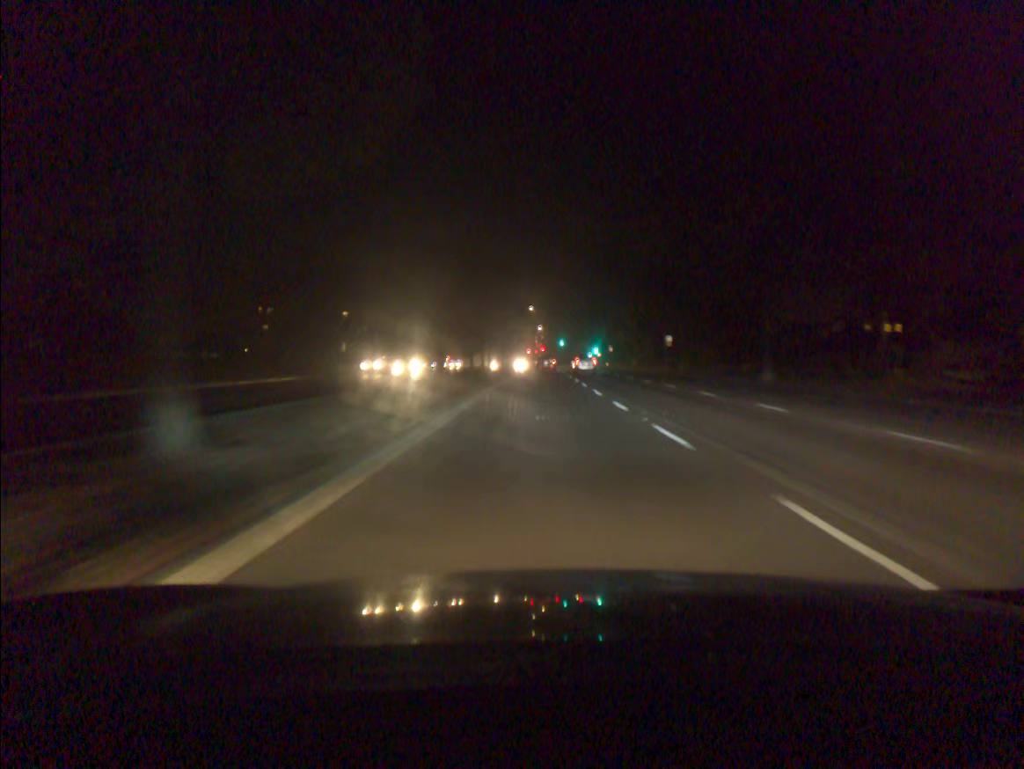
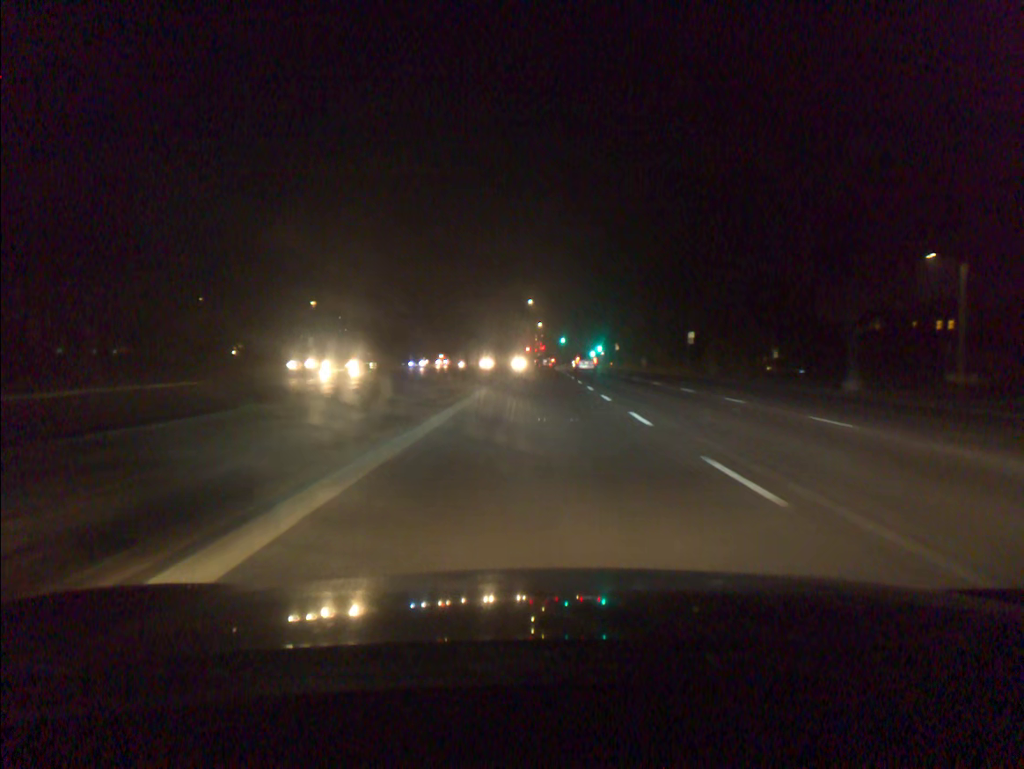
(0.0, +11.3) m; 0°
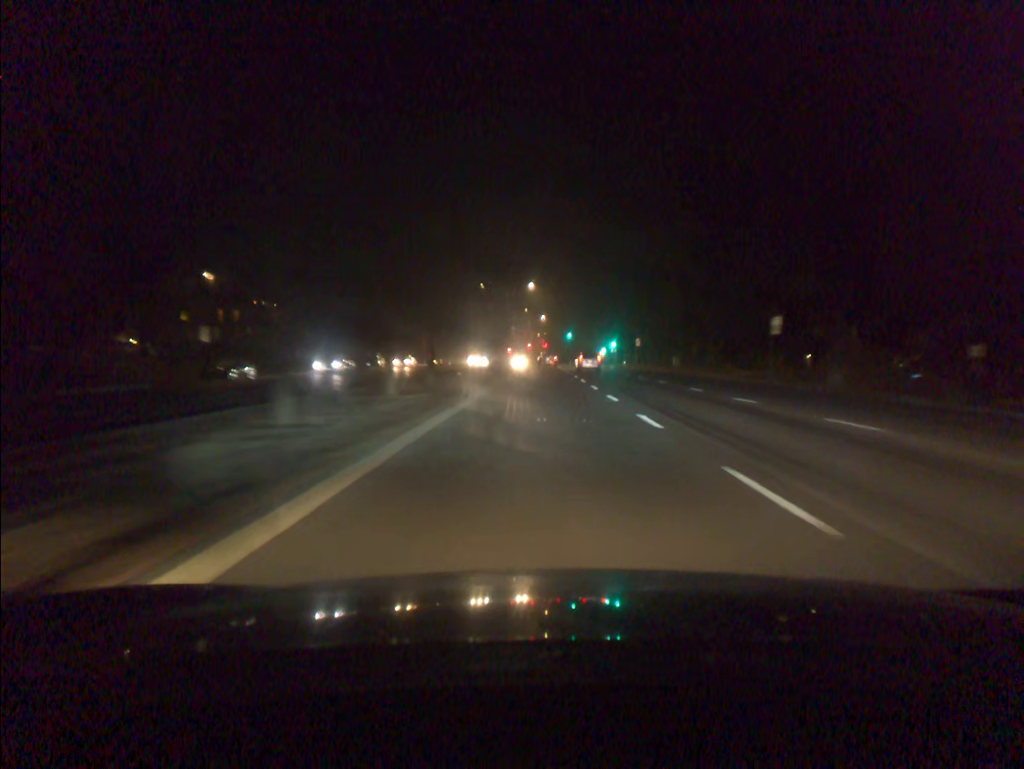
(-0.1, +22.7) m; 0°
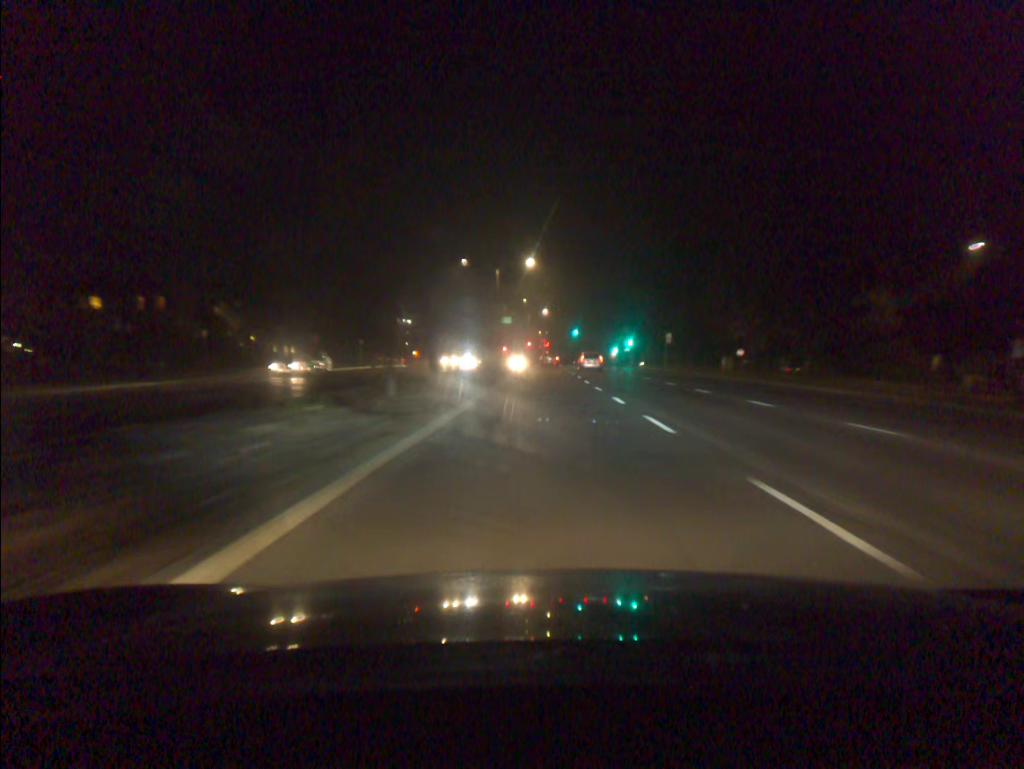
(0.0, +22.7) m; 0°
